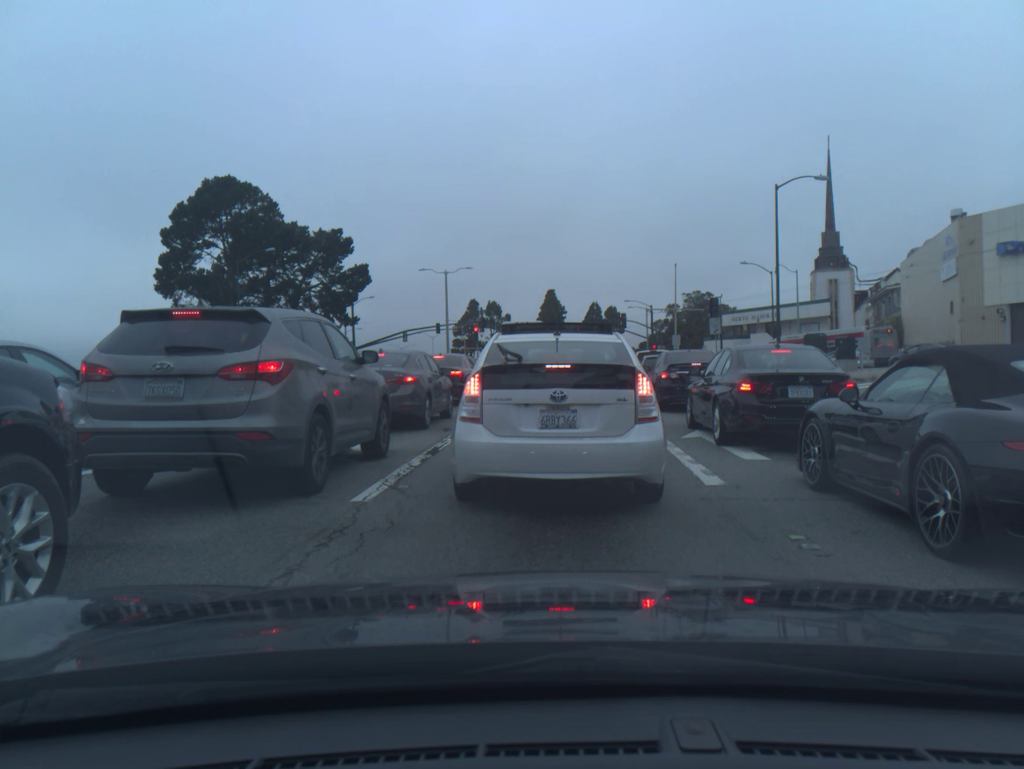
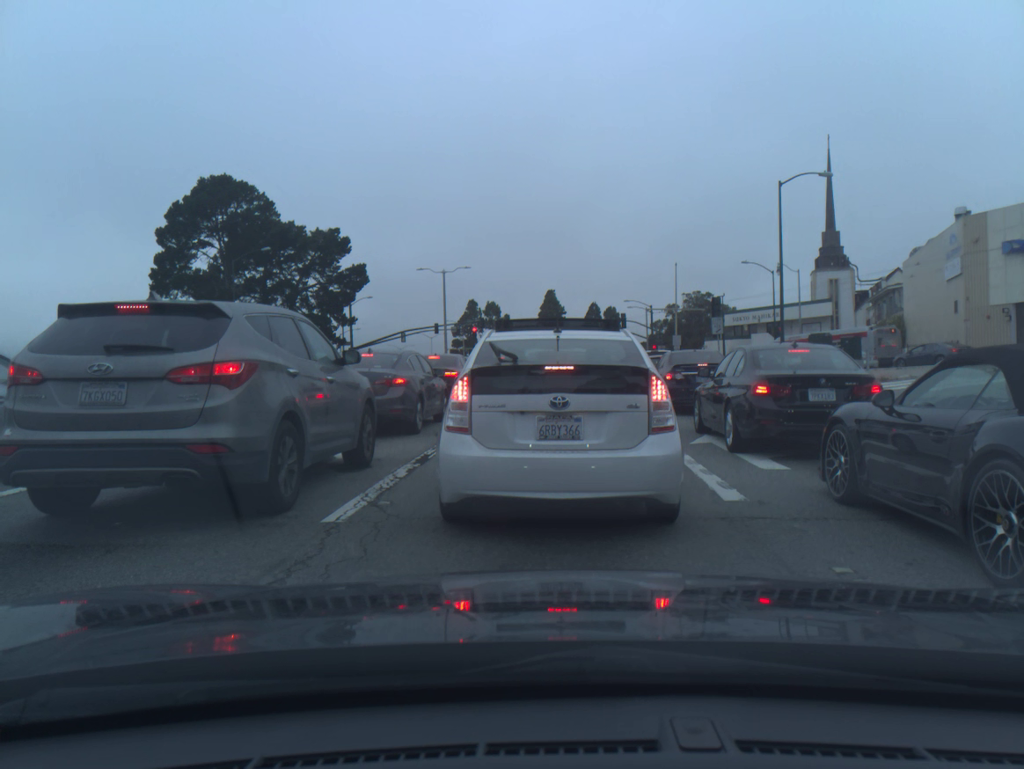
(0.0, +0.8) m; 0°
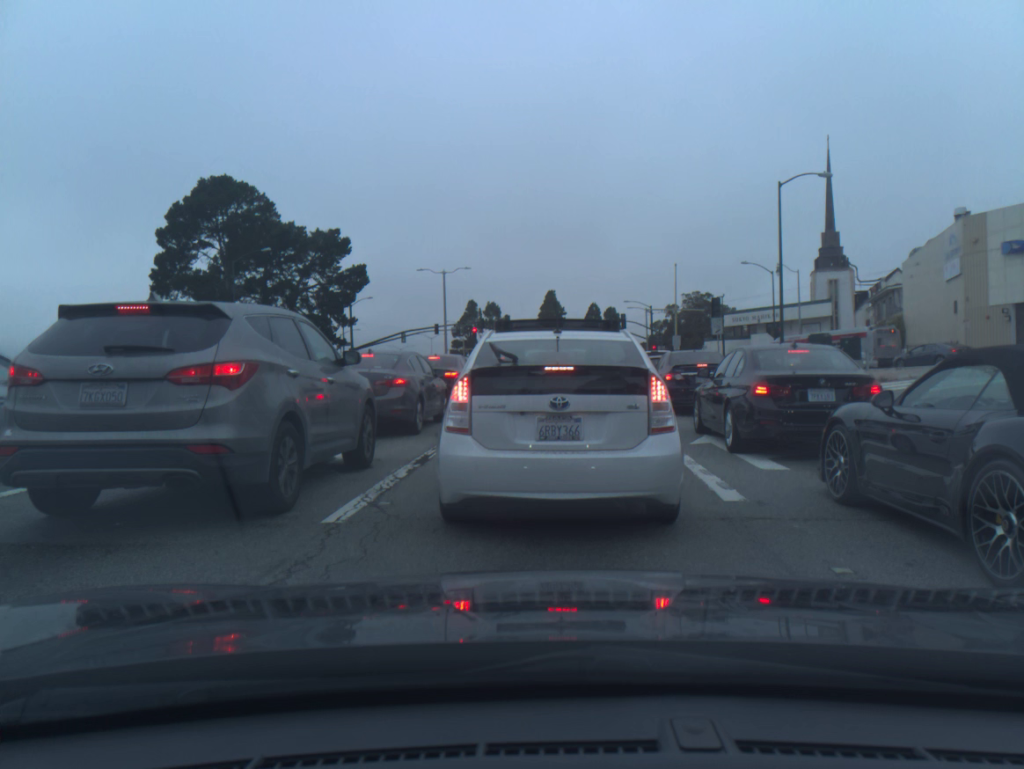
(0.0, 0.0) m; 0°
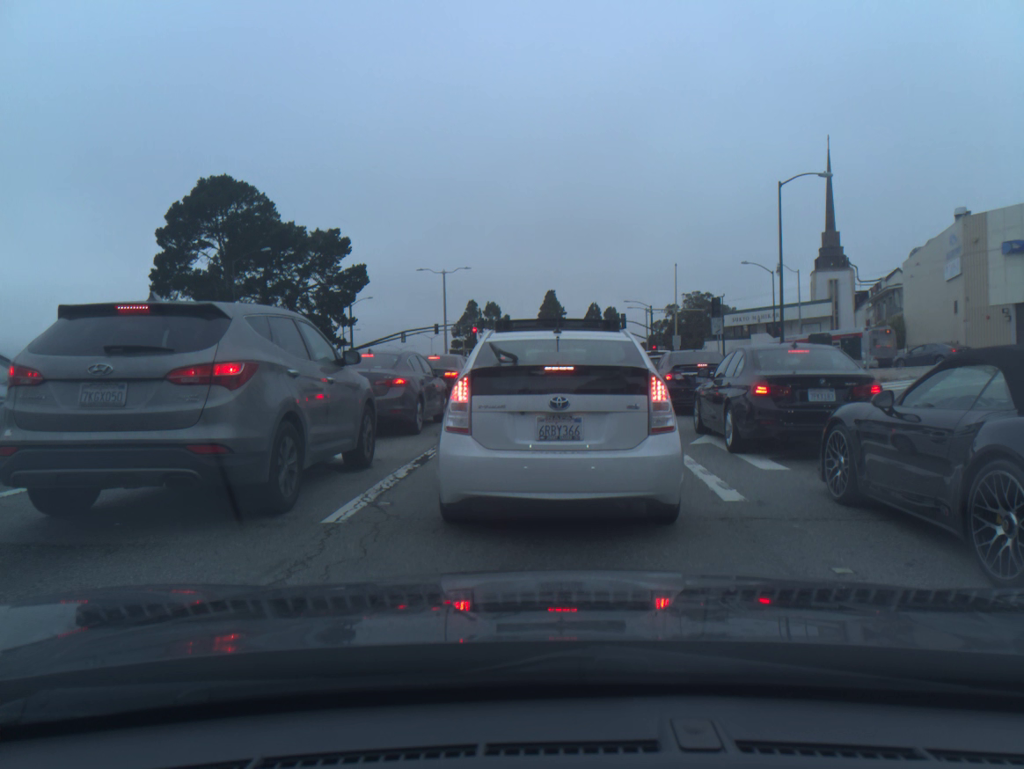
(0.0, 0.0) m; 0°
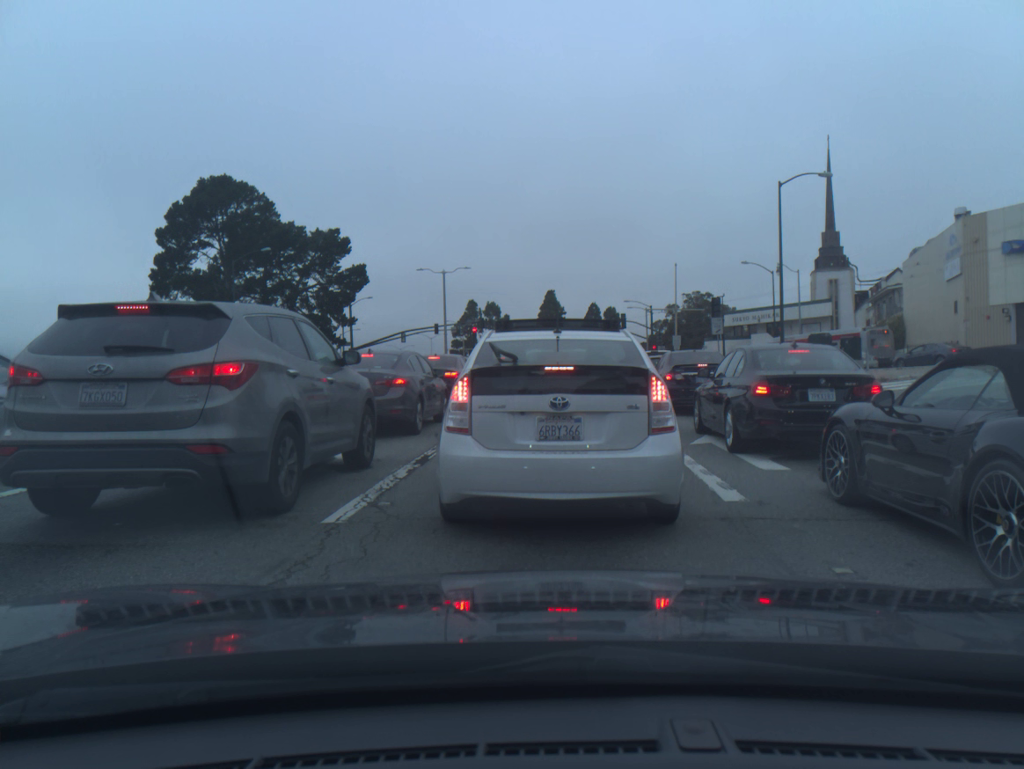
(0.0, 0.0) m; 0°
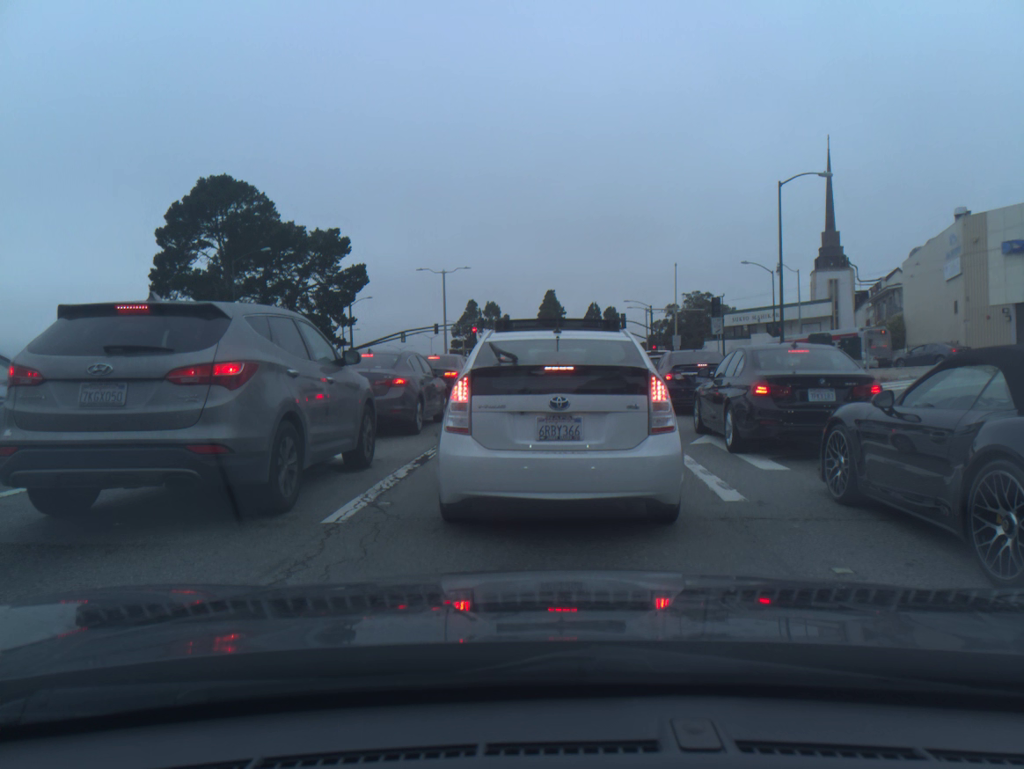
(0.0, 0.0) m; 0°
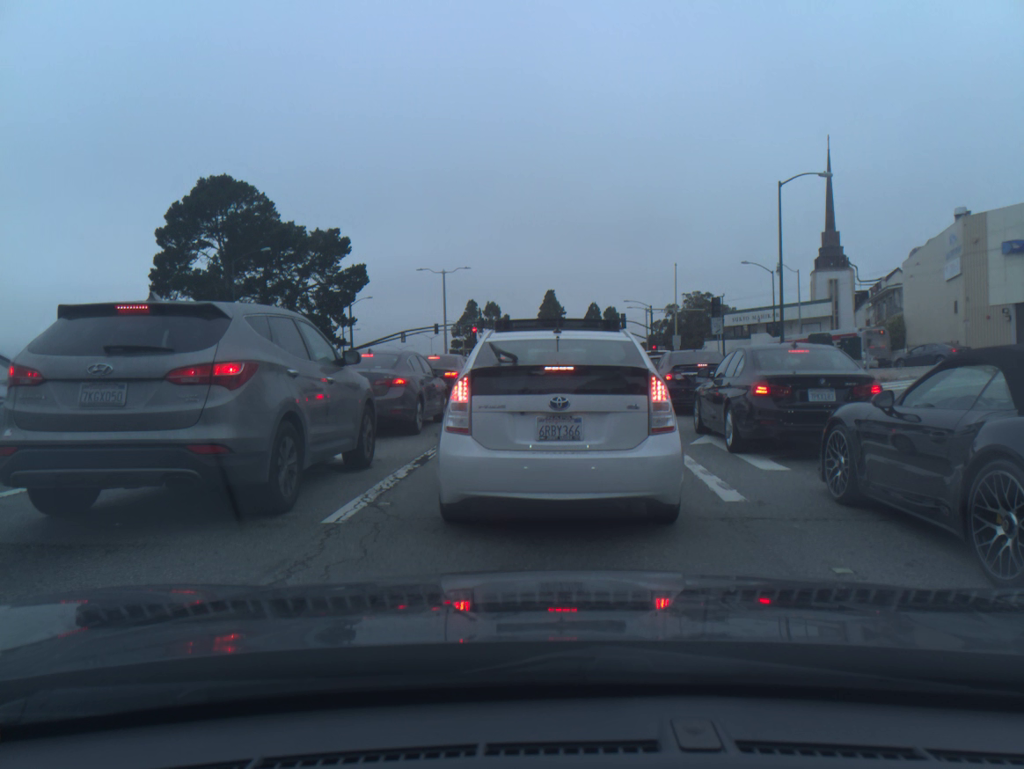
(0.0, -0.1) m; 0°
